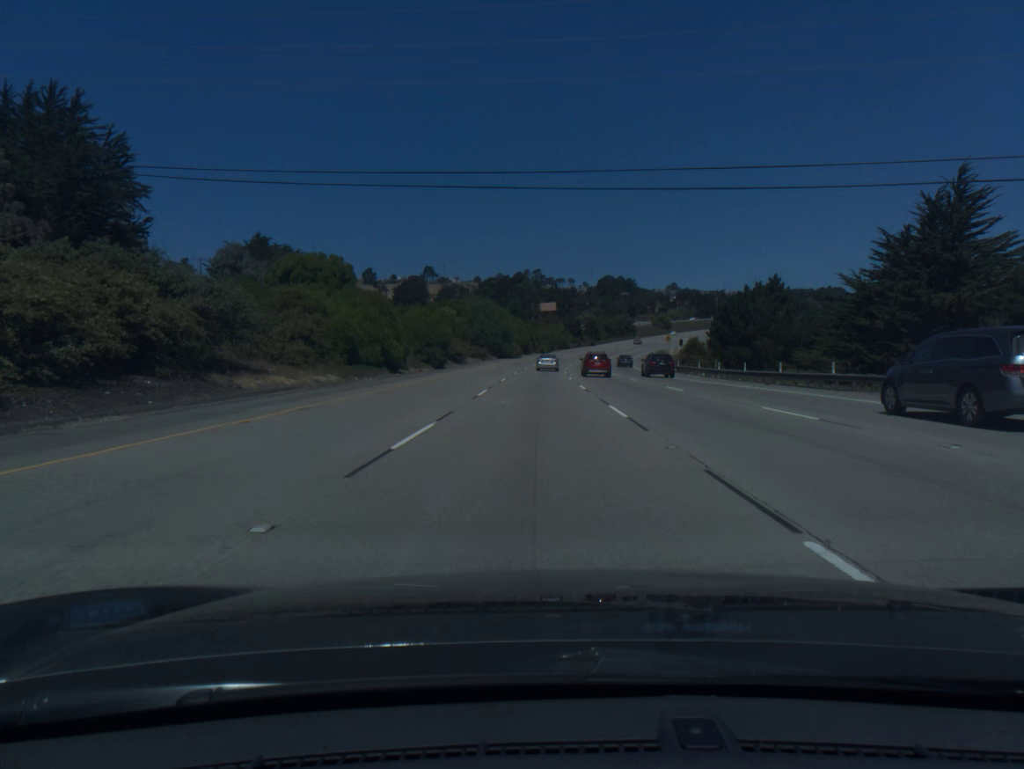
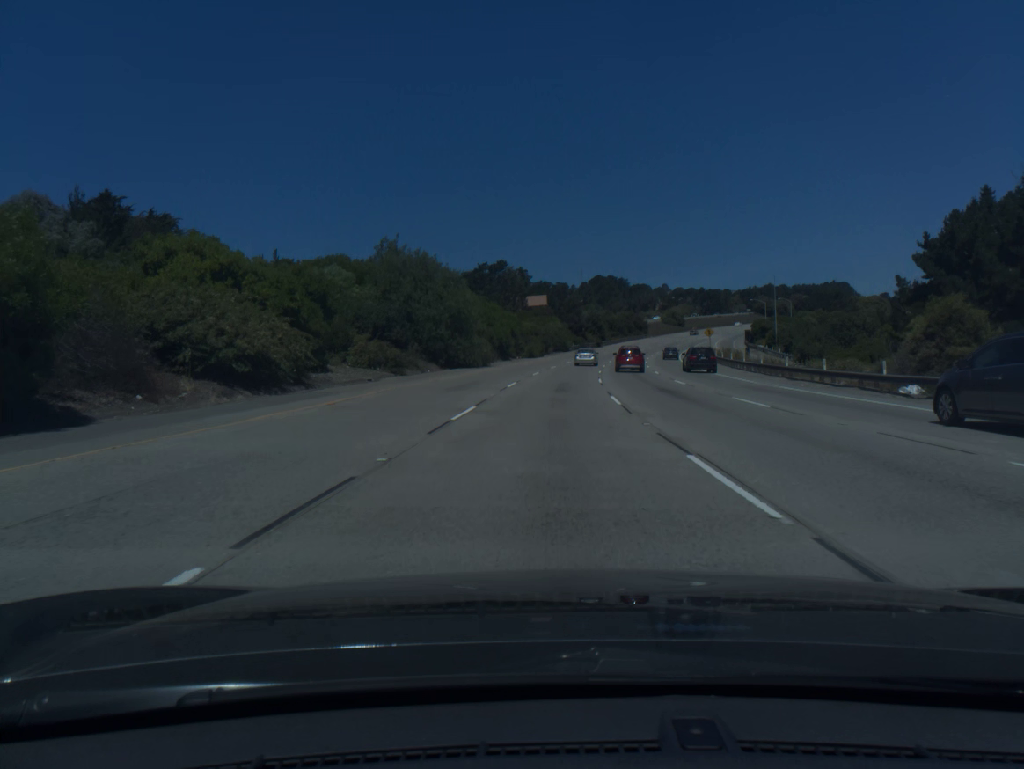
(0.0, +53.8) m; +1°
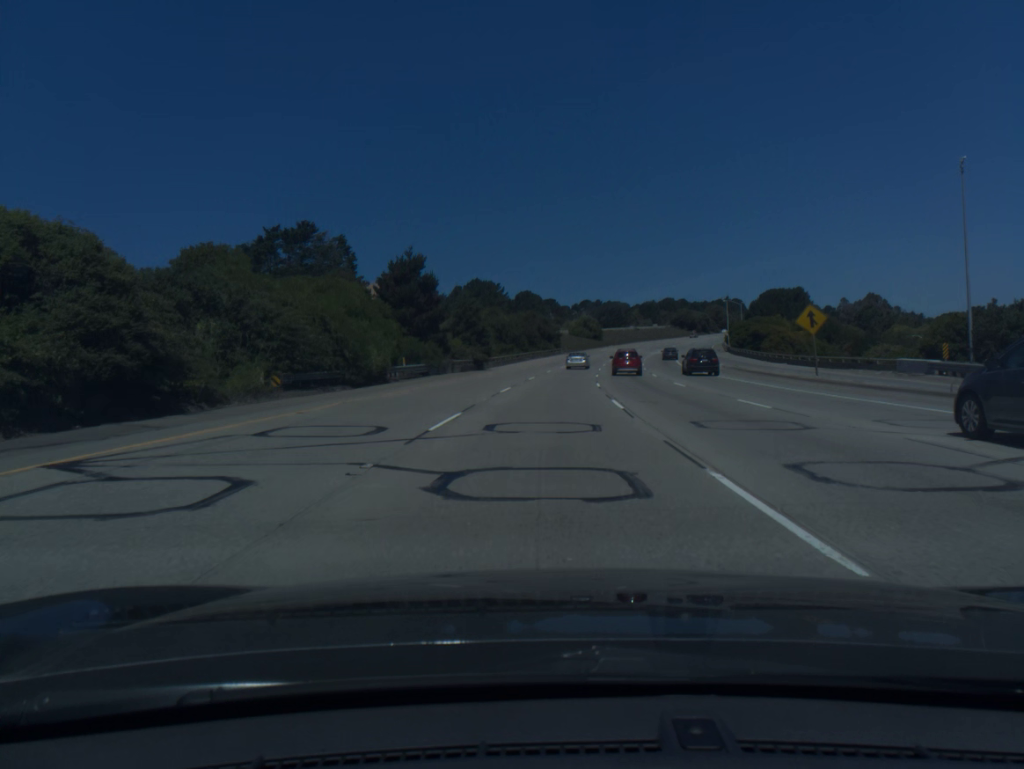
(+6.2, +88.8) m; +9°
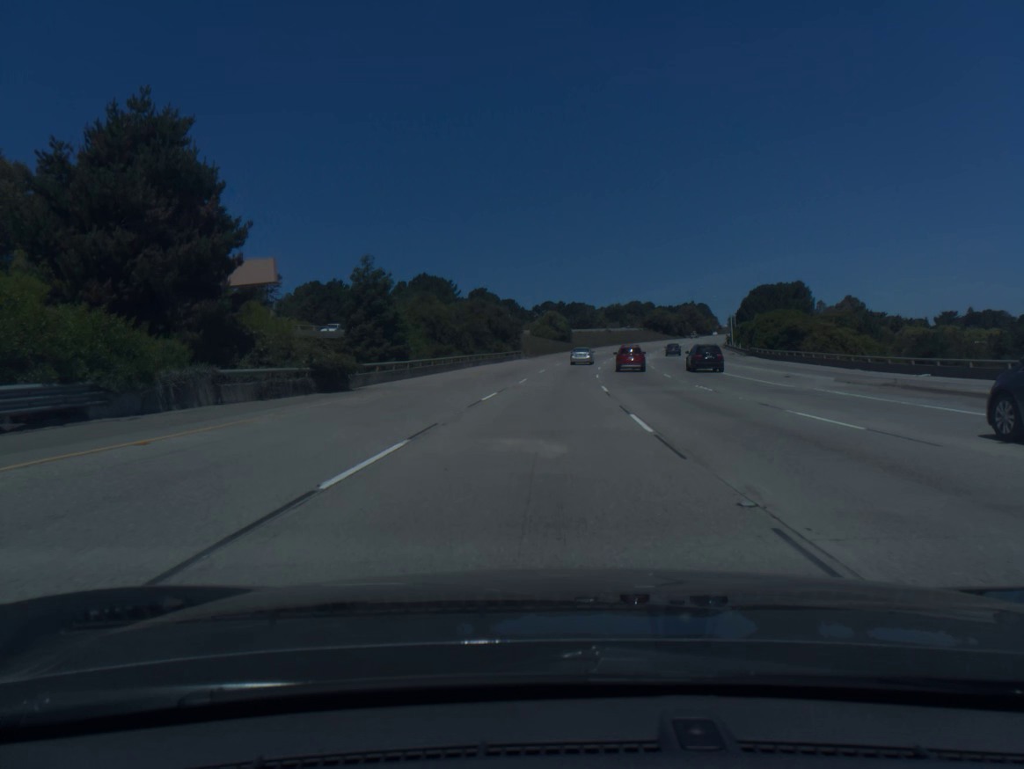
(+1.0, +35.3) m; +3°
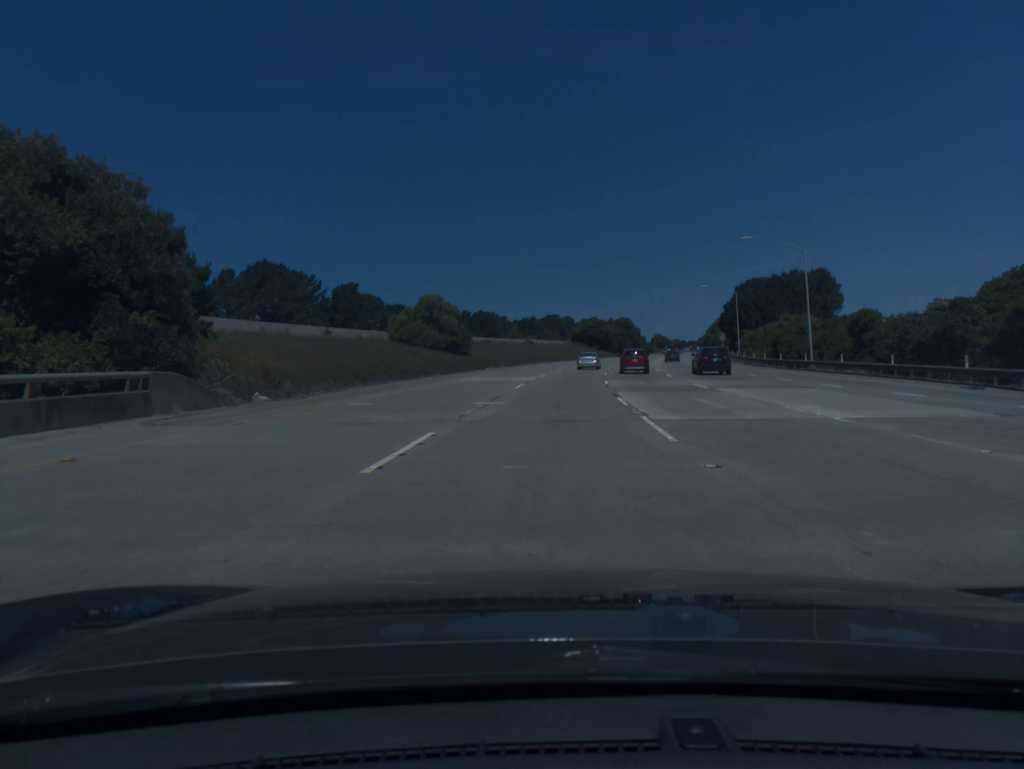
(+3.8, +70.0) m; +7°
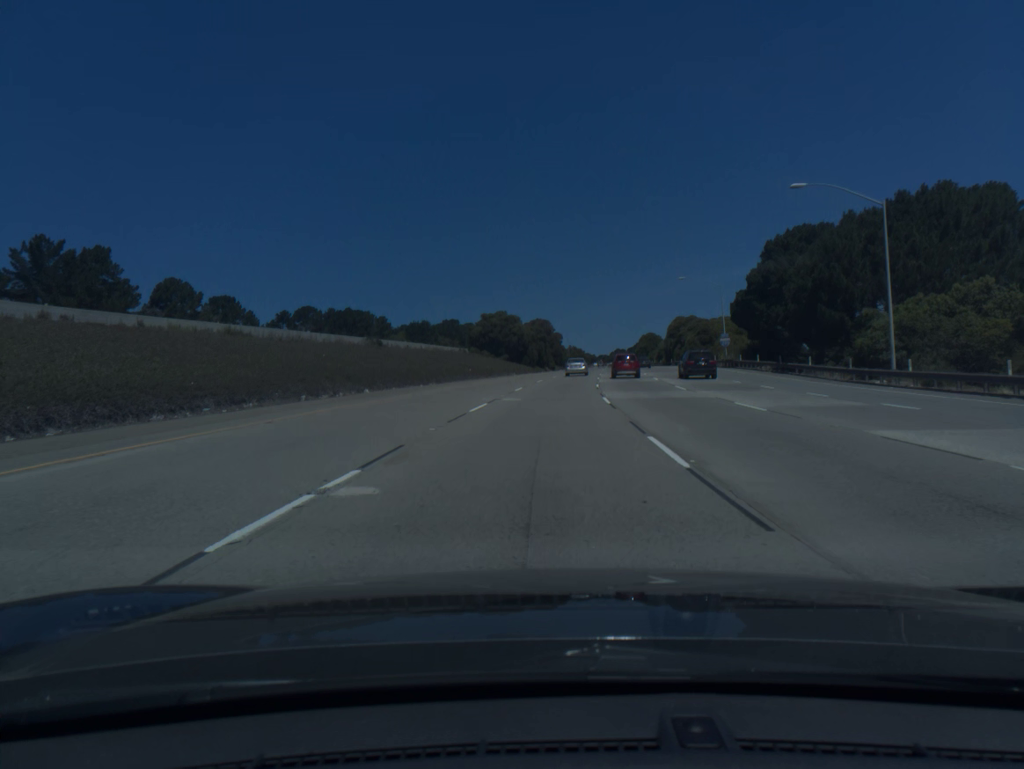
(+4.4, +69.2) m; +7°
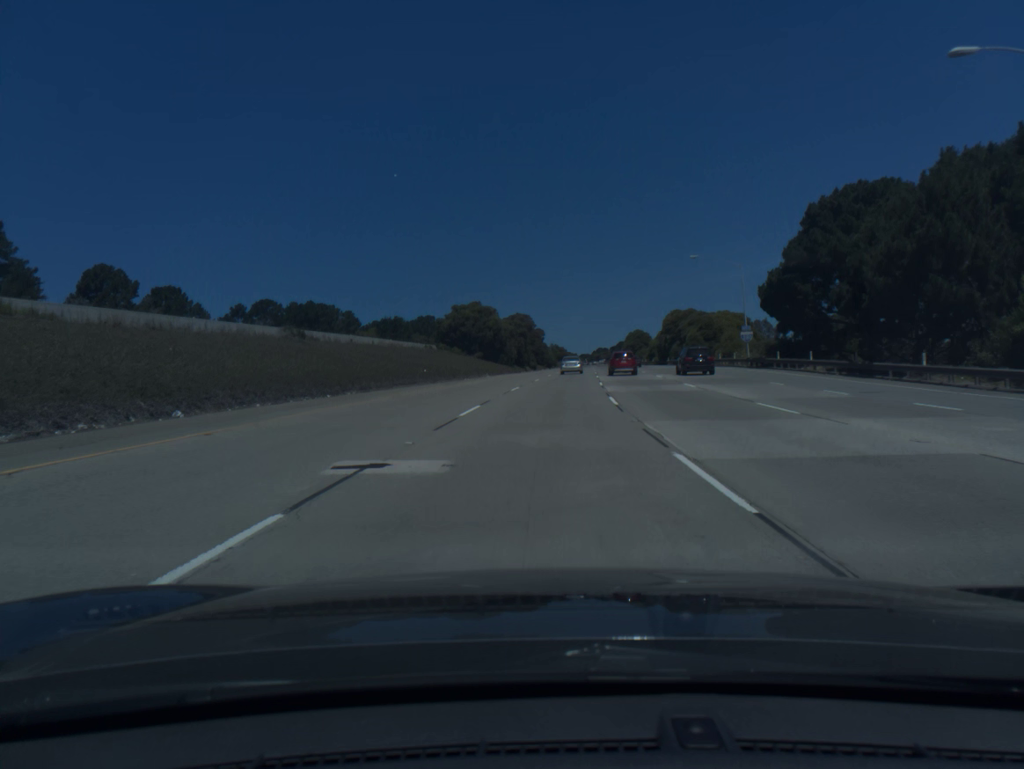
(+0.2, +17.3) m; +1°
